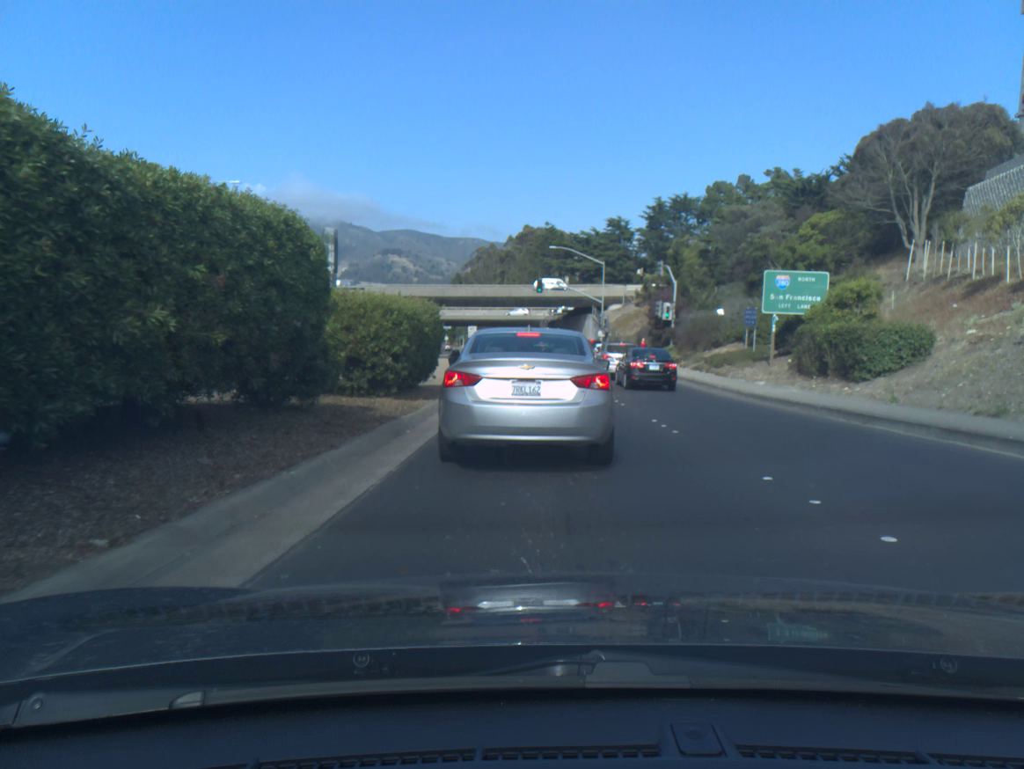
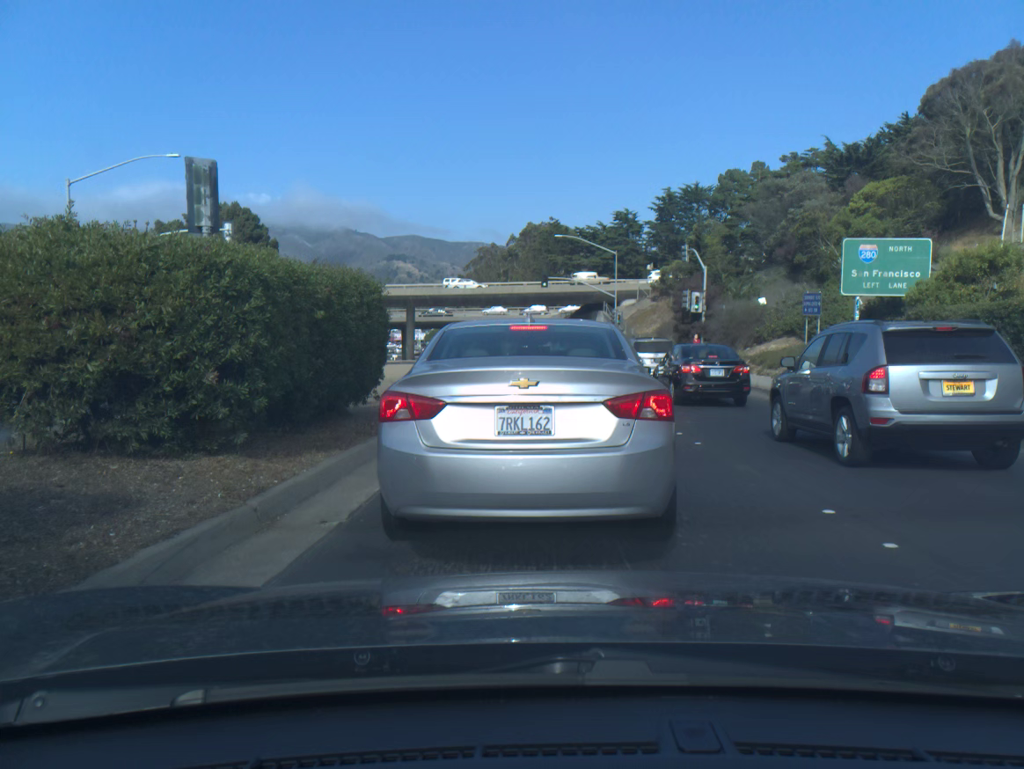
(+0.1, +8.9) m; -1°
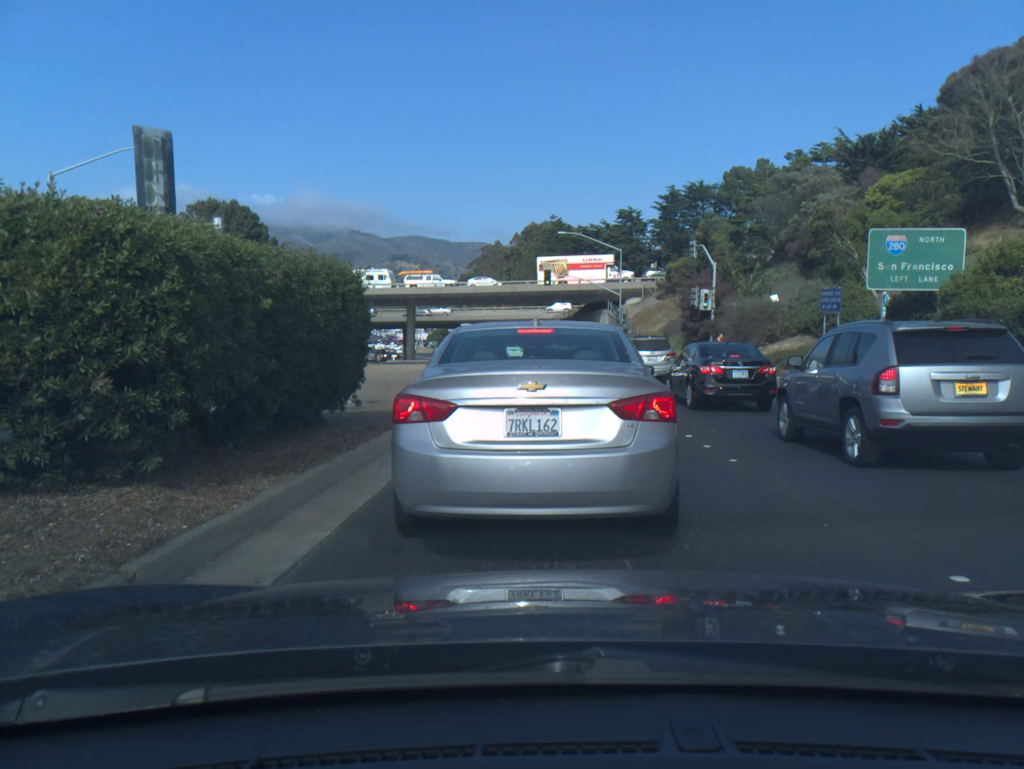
(0.0, +1.8) m; 0°
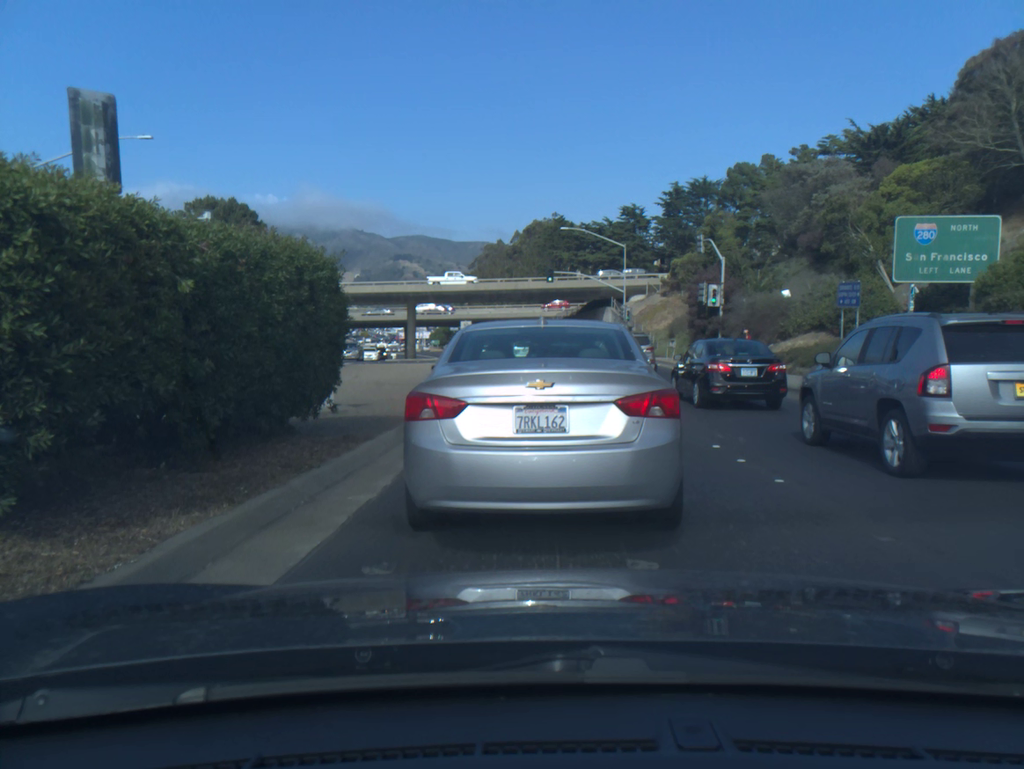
(0.0, +1.7) m; 0°
